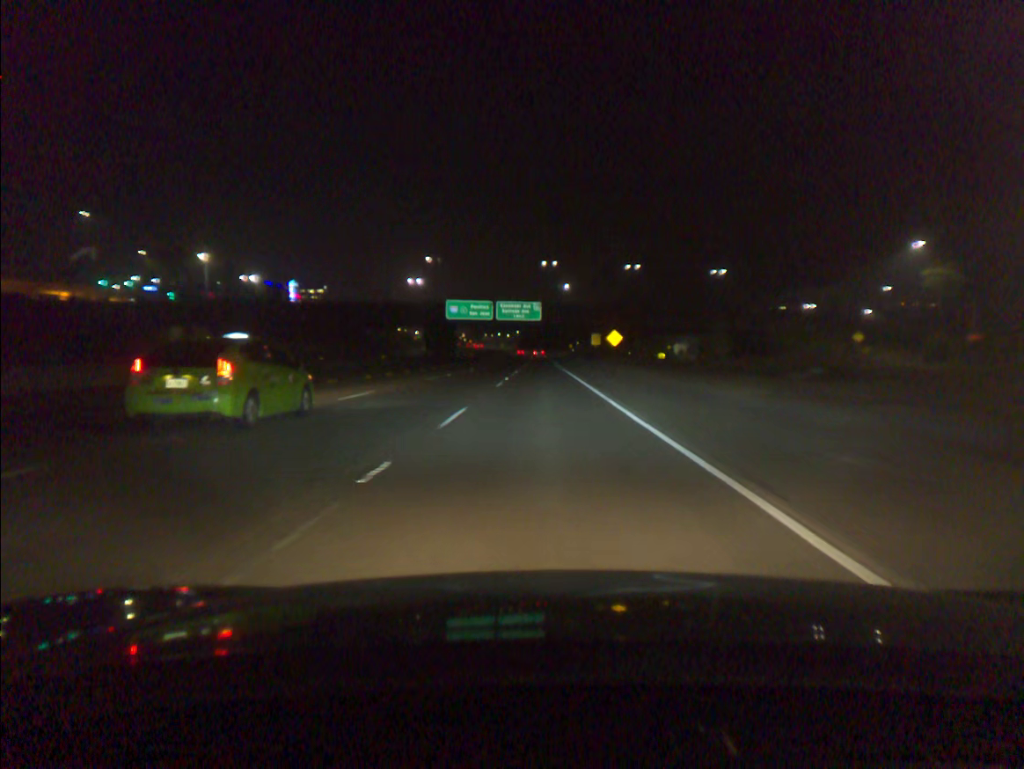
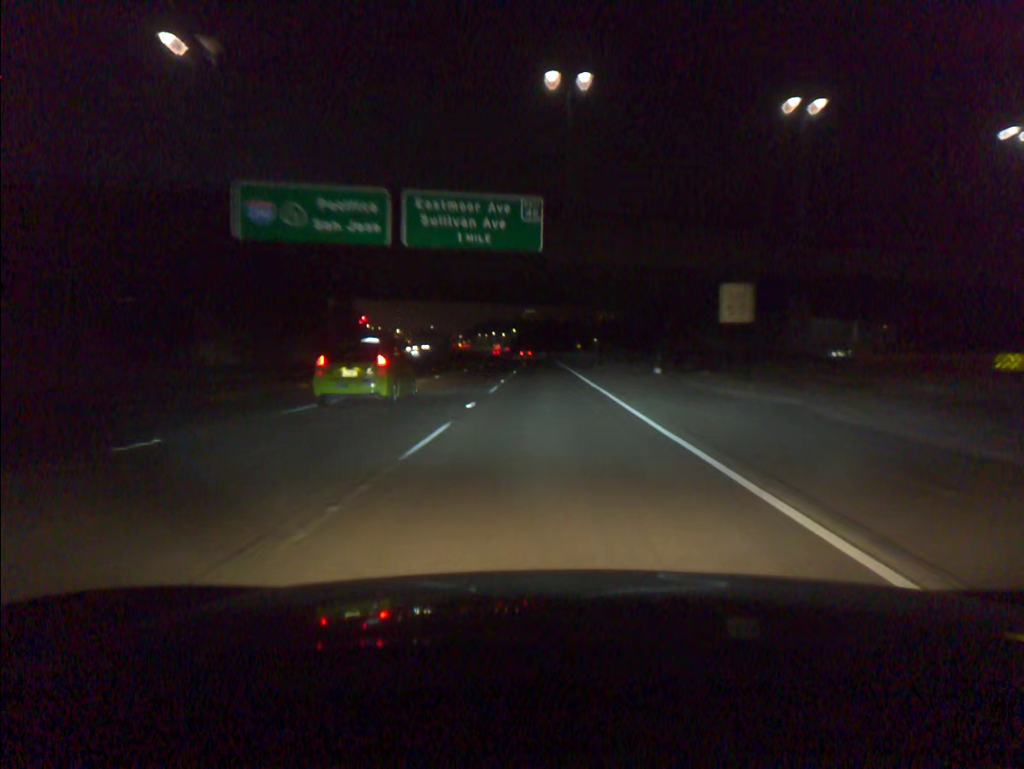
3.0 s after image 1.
(0.0, +78.0) m; 0°
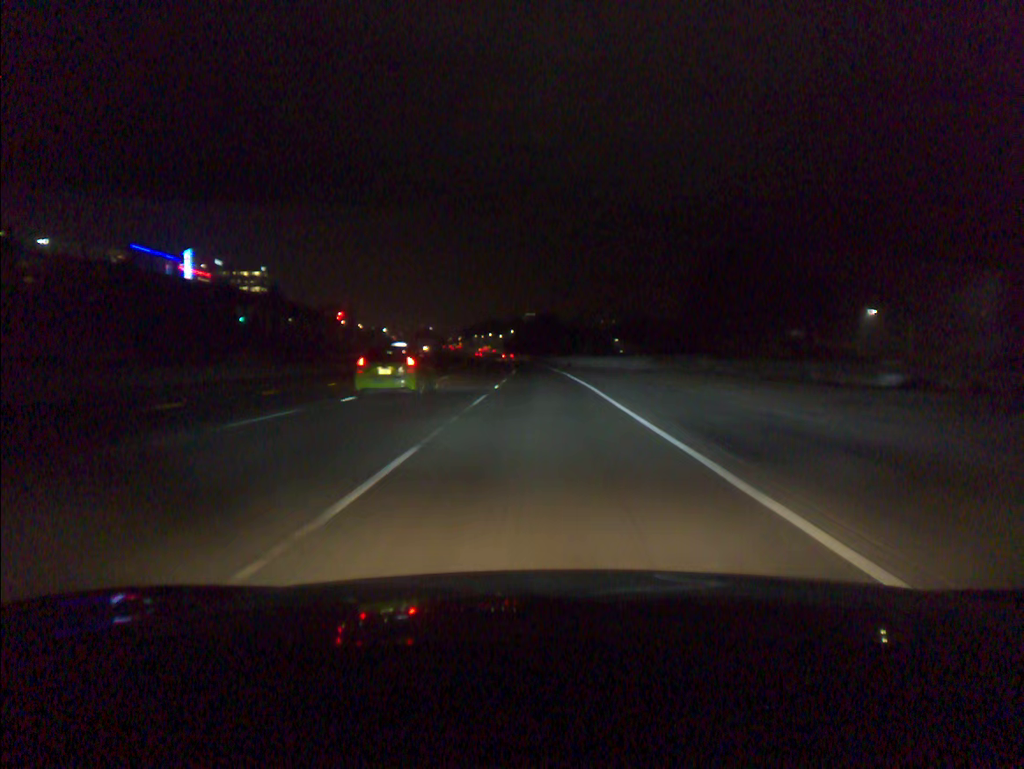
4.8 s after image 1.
(0.0, +46.8) m; 0°
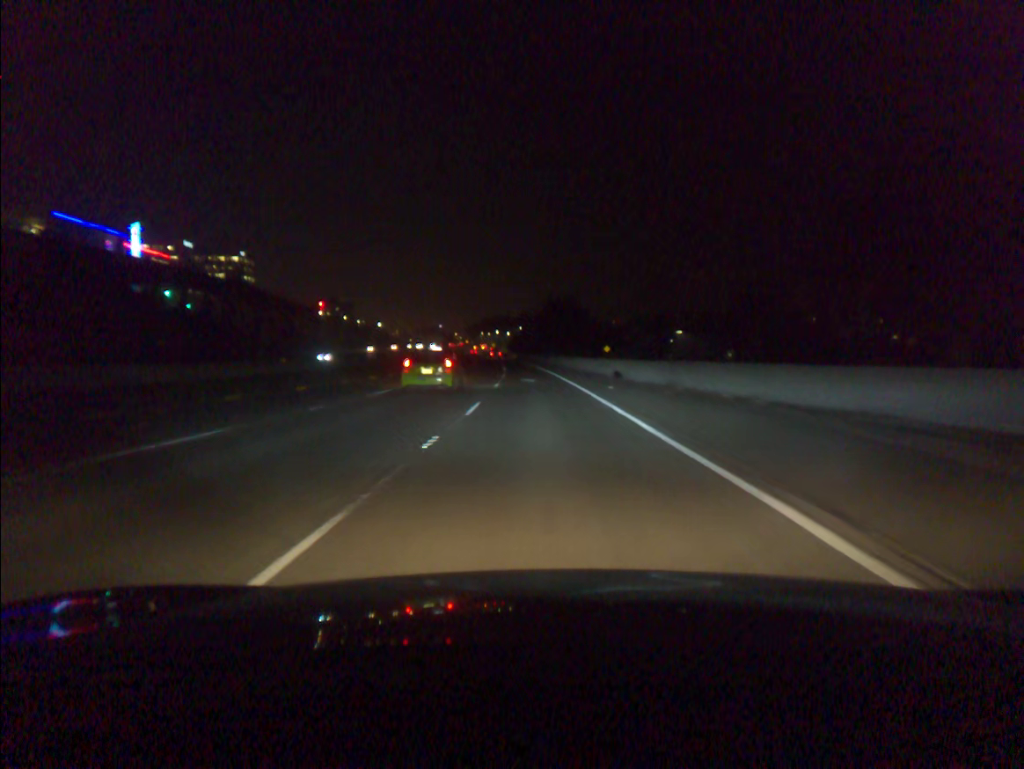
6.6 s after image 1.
(-0.3, +46.7) m; -1°
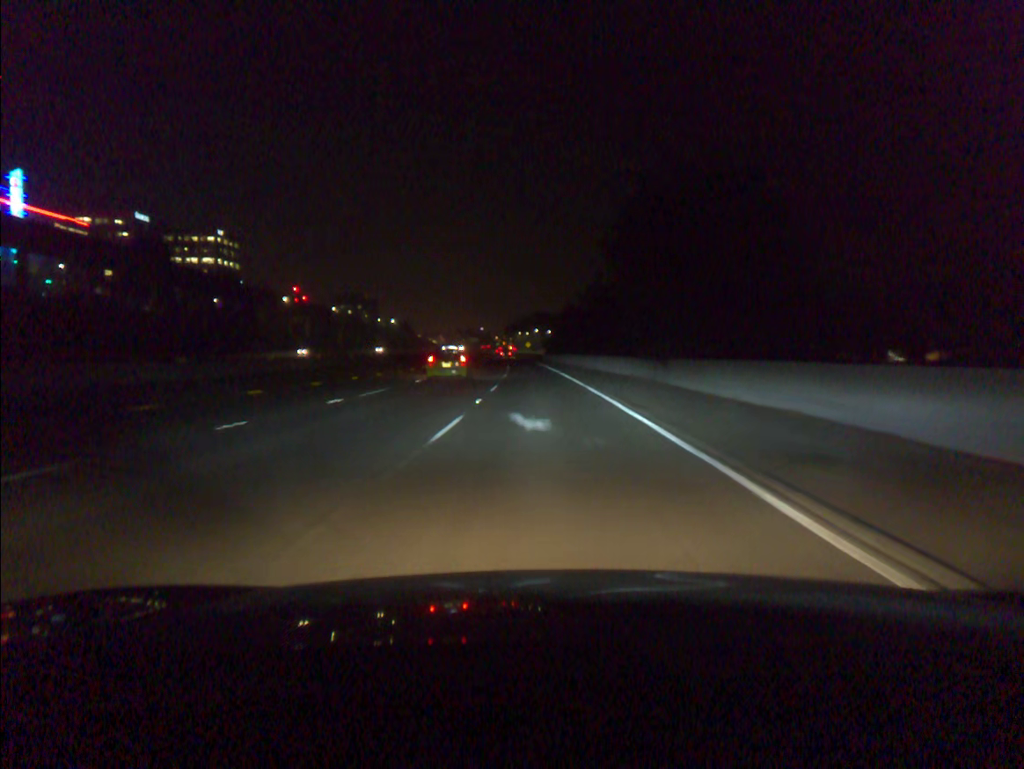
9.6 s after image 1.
(-1.9, +78.1) m; -3°
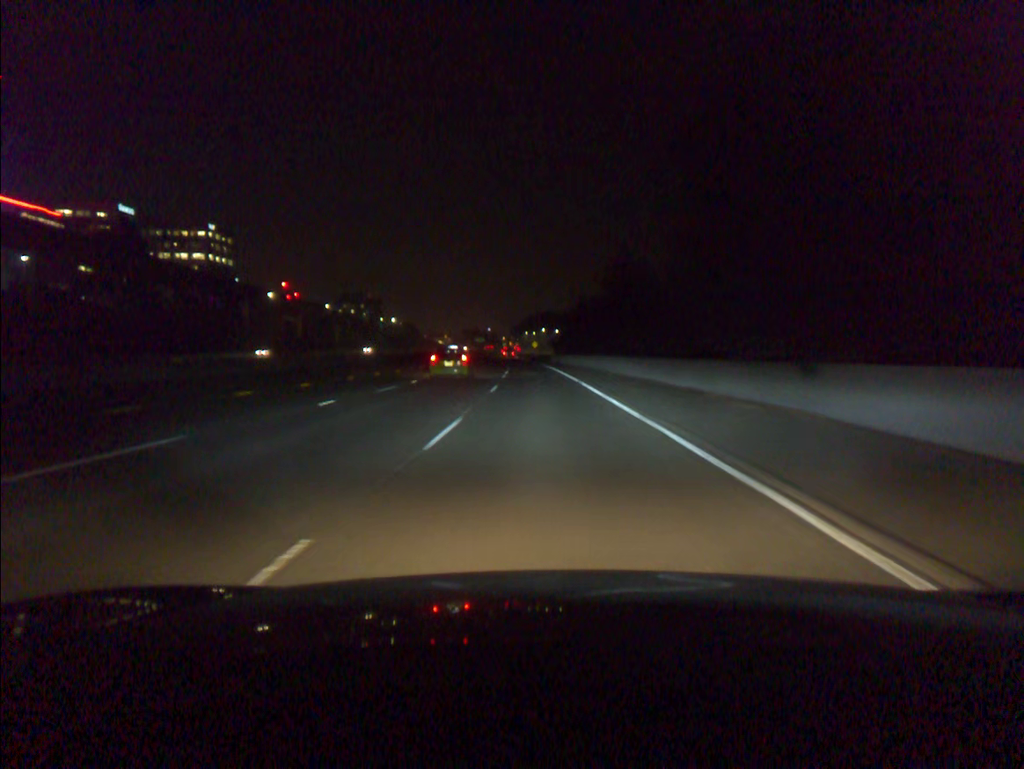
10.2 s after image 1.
(-0.1, +15.6) m; -1°
